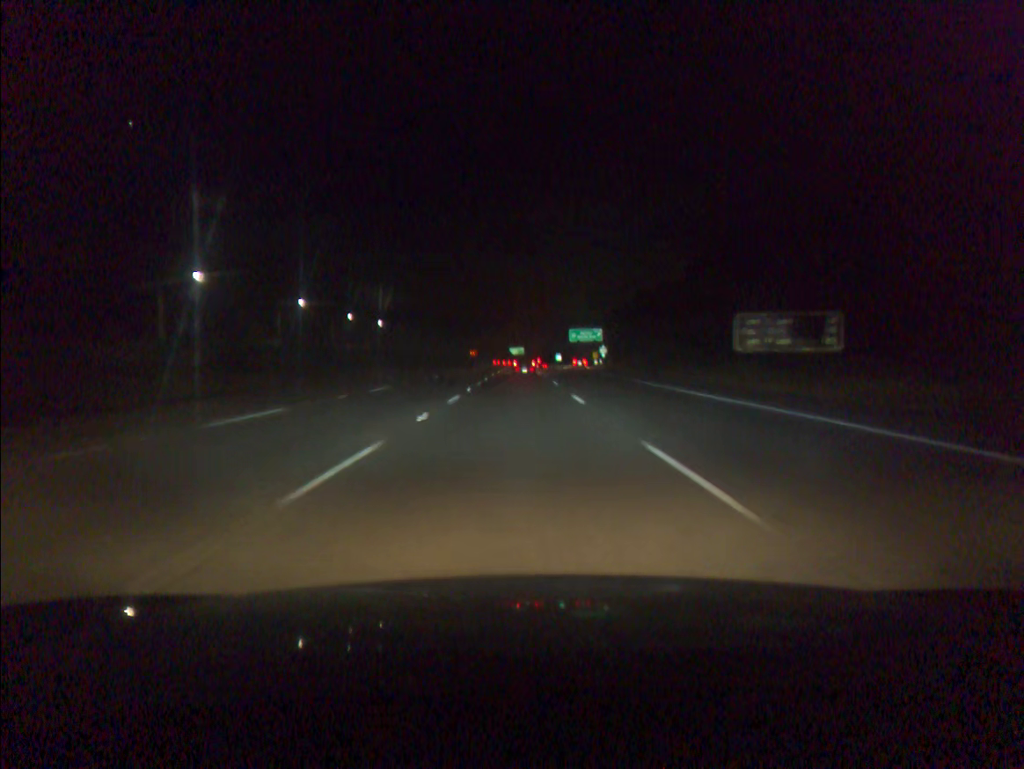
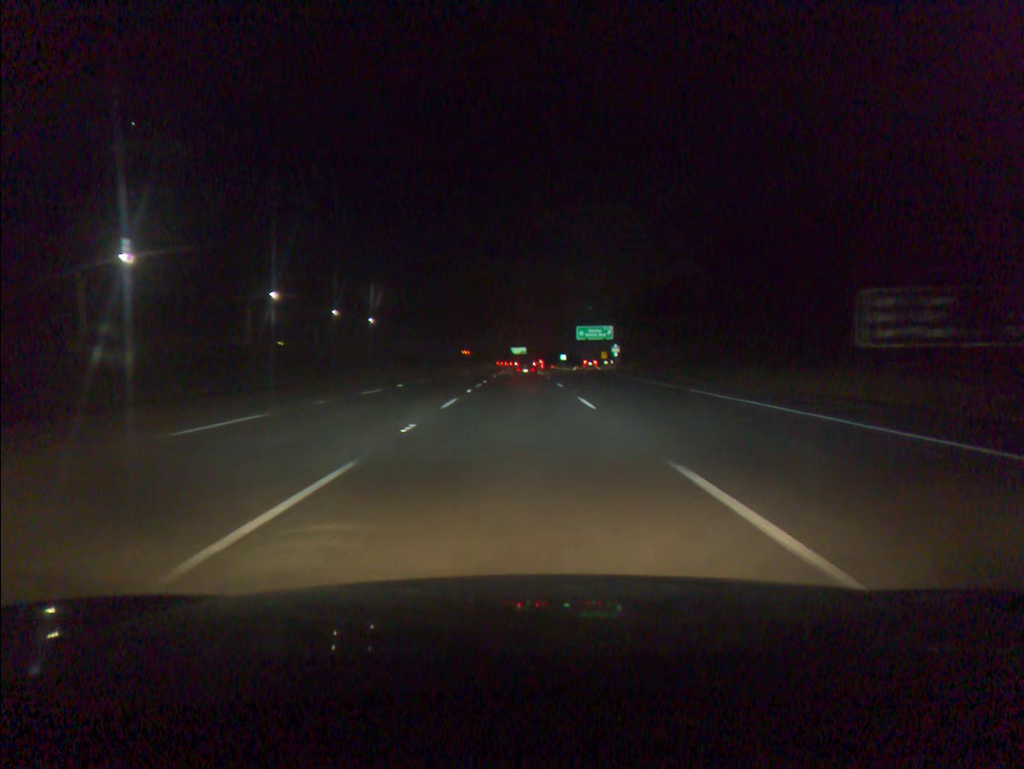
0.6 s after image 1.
(0.0, +16.7) m; 0°
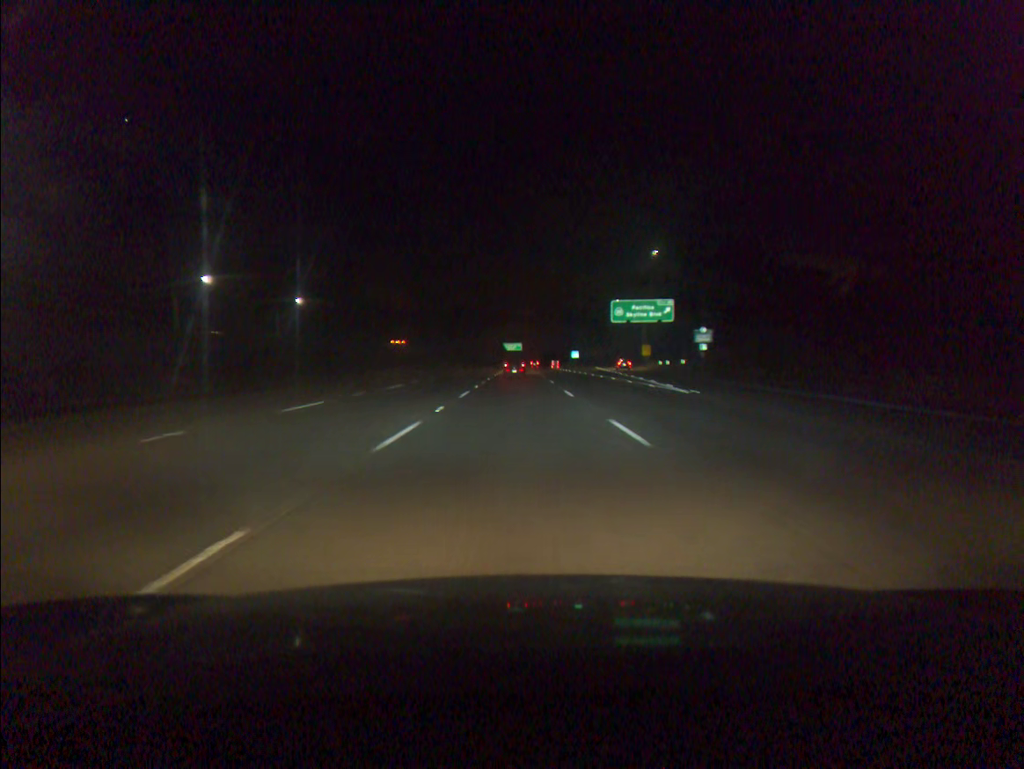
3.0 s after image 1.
(+0.1, +67.3) m; 0°
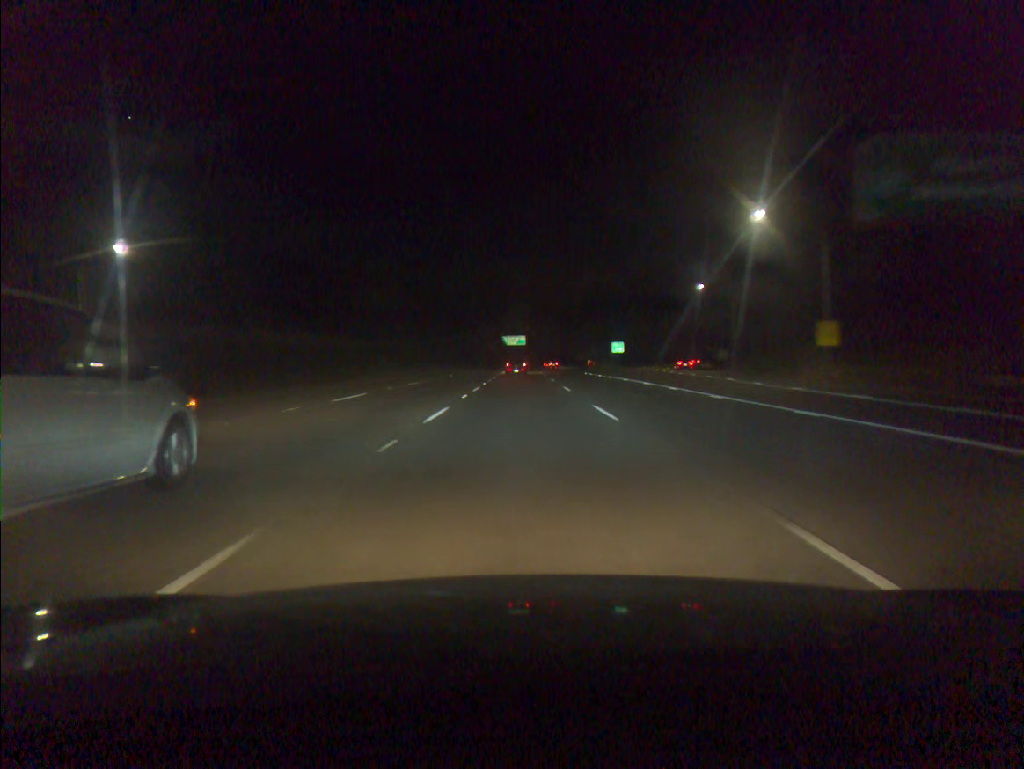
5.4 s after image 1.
(-0.2, +68.4) m; 0°
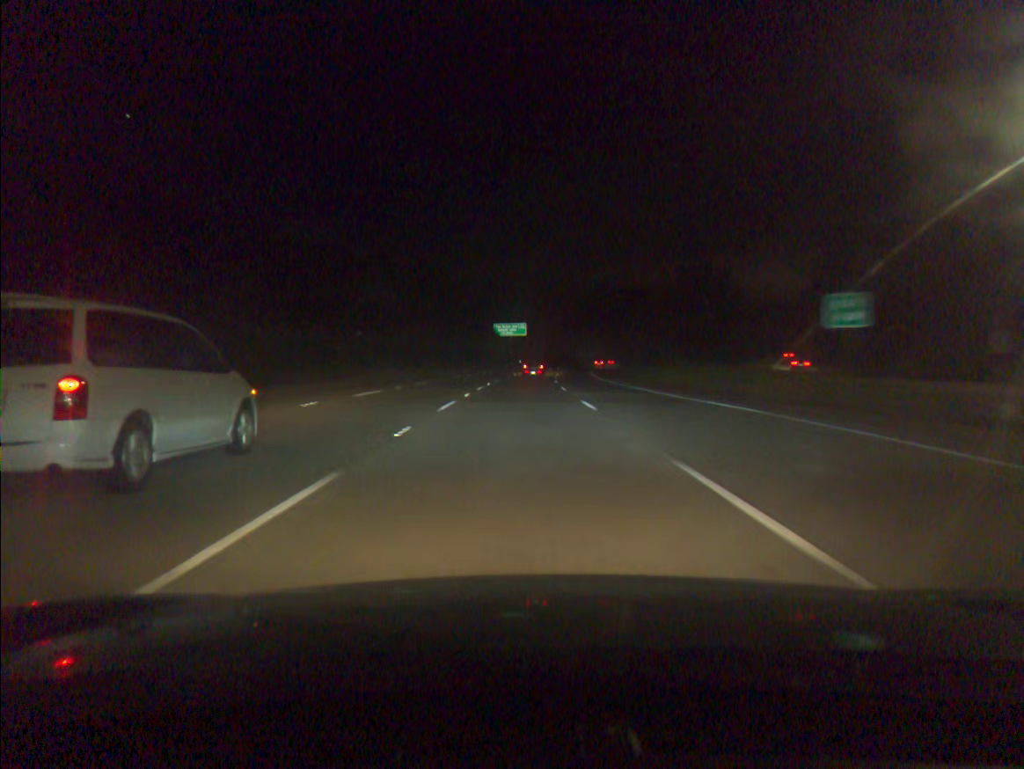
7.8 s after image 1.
(+0.3, +69.7) m; 0°
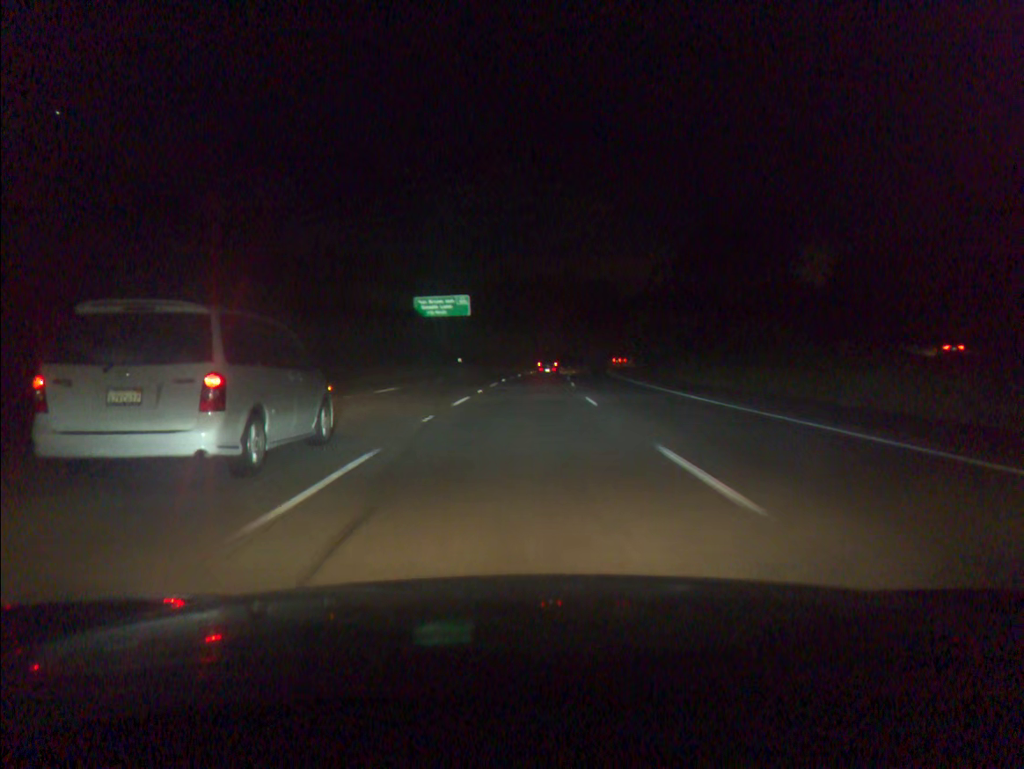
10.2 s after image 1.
(+1.3, +70.8) m; +3°
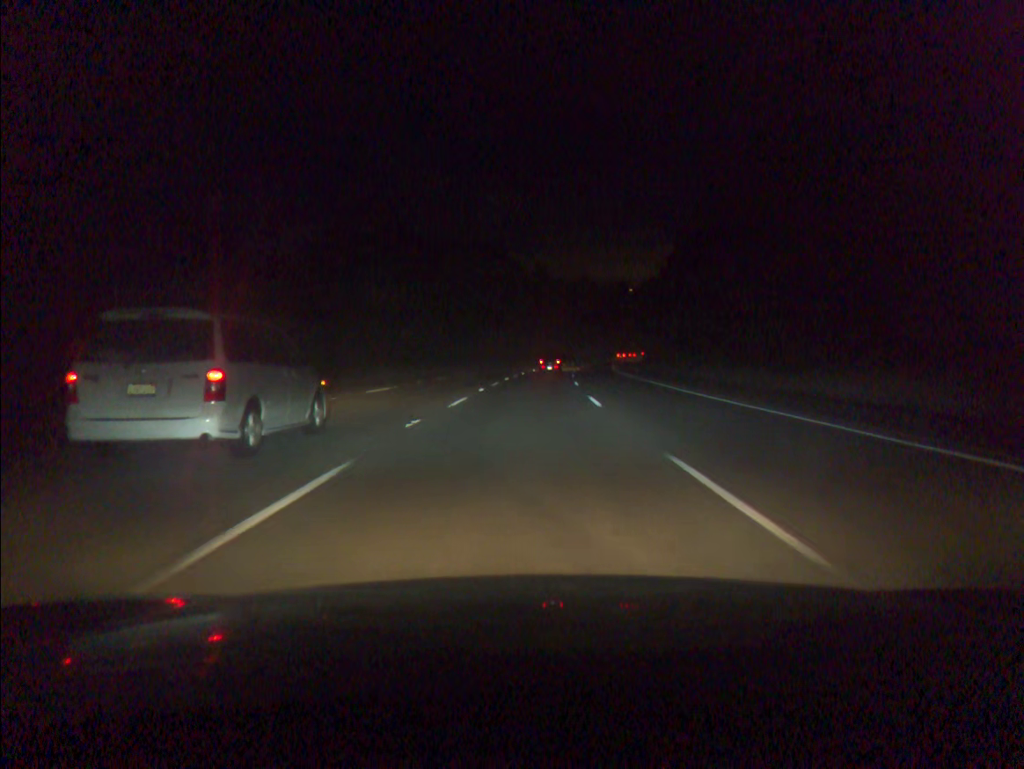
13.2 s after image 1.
(+4.6, +88.9) m; +6°
